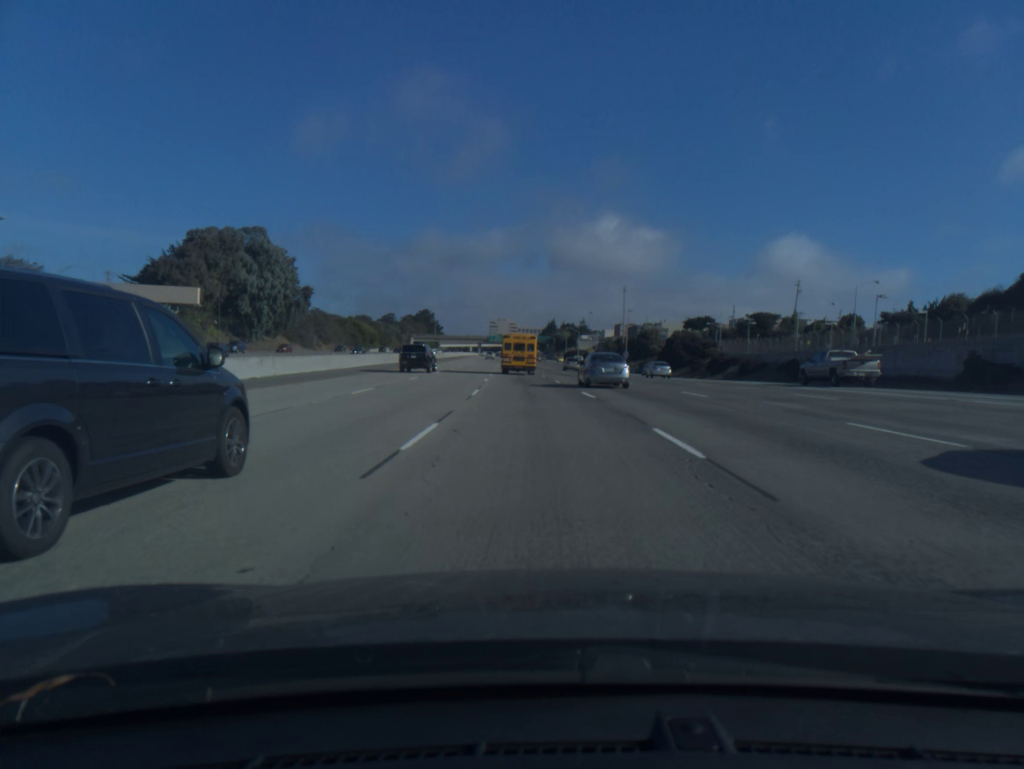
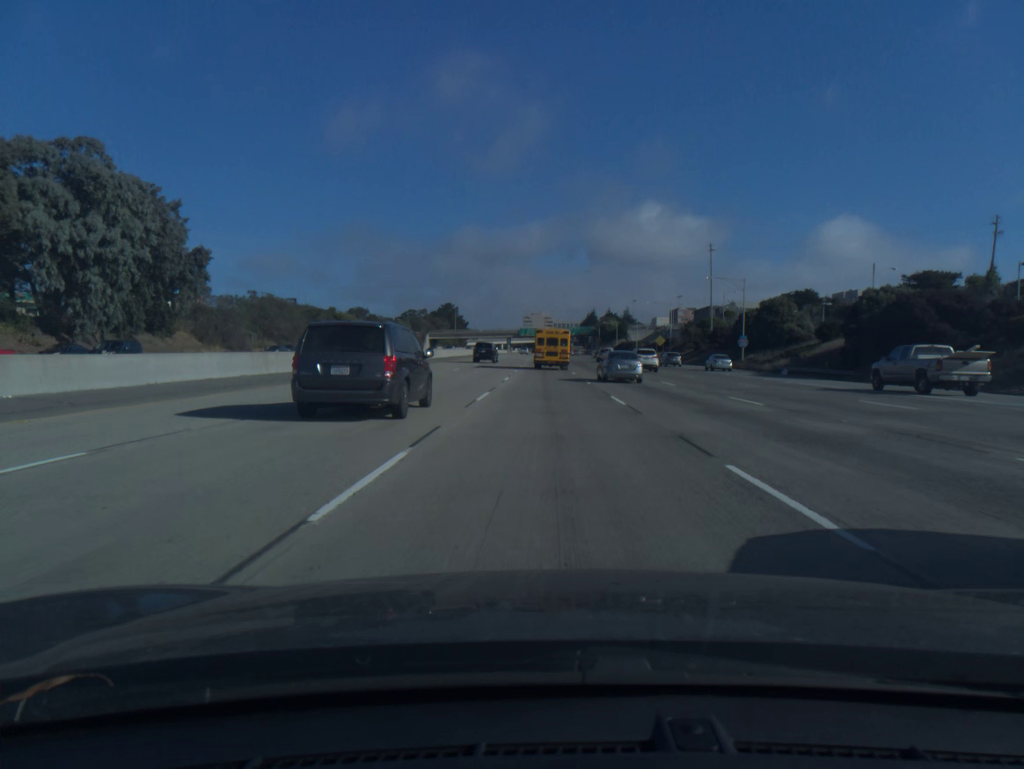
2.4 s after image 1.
(-2.0, +61.7) m; -3°
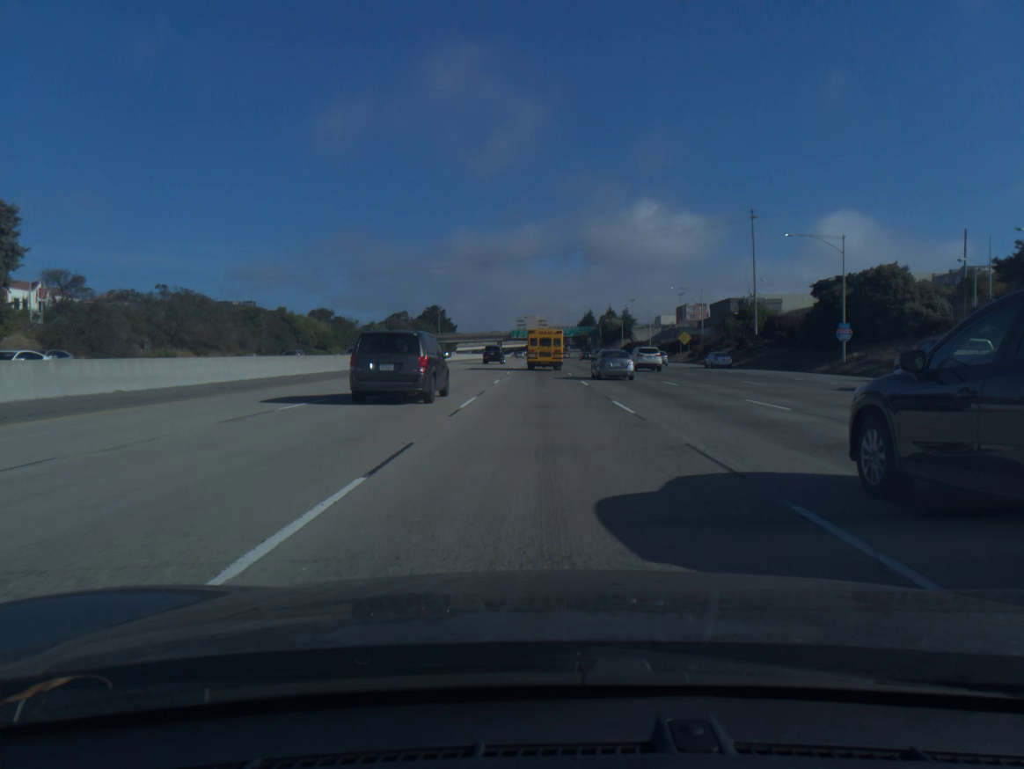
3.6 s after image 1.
(+0.1, +31.0) m; 0°
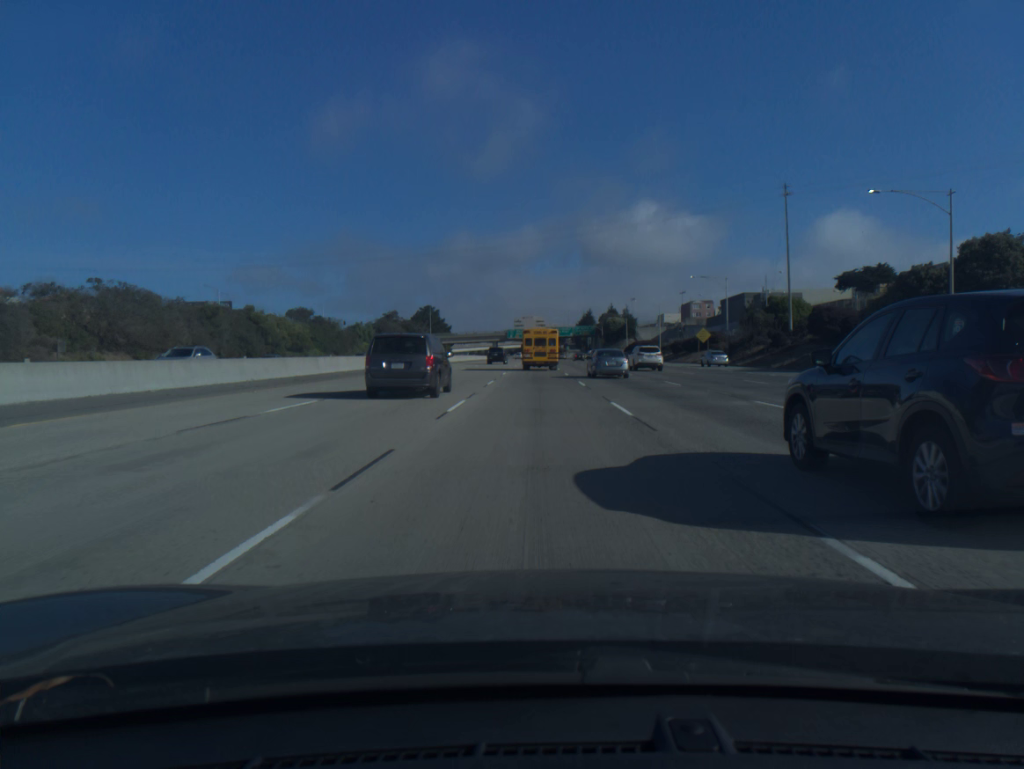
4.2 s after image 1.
(0.0, +15.4) m; 0°
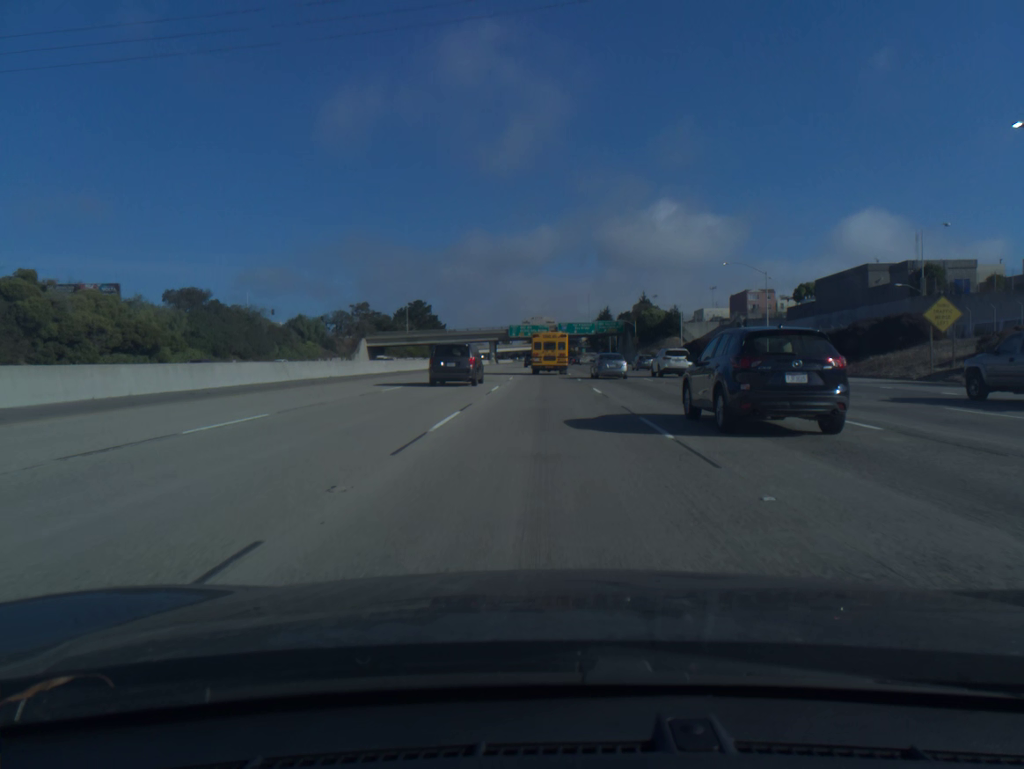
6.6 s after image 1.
(-0.4, +60.8) m; -1°
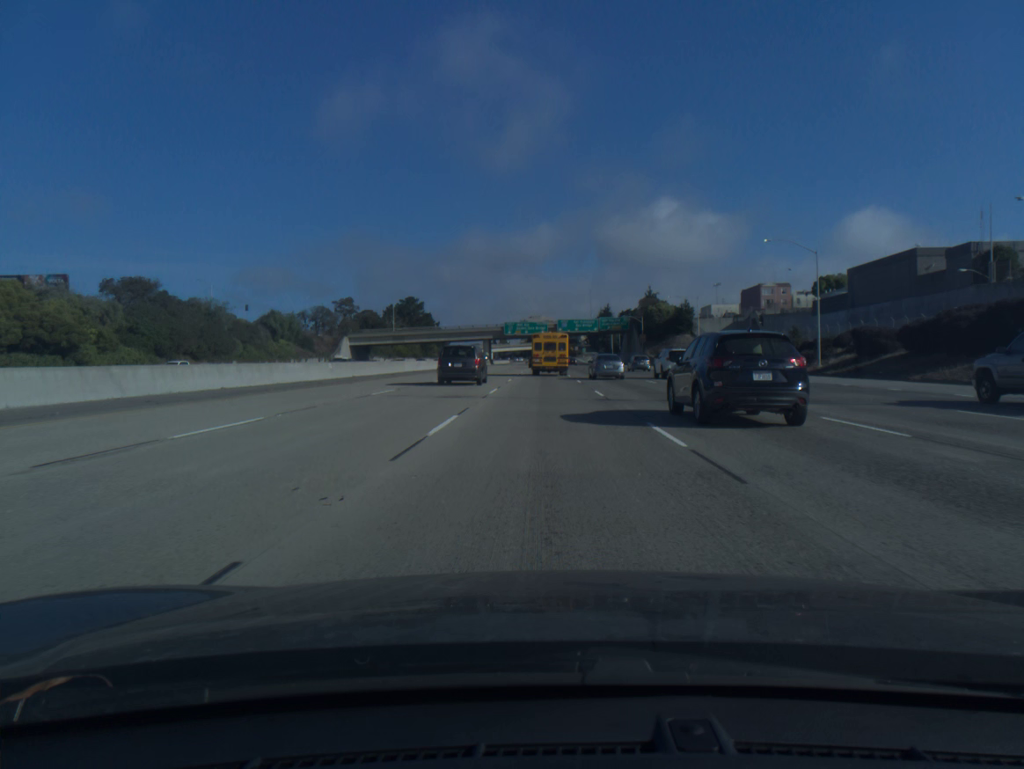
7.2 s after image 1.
(0.0, +15.1) m; 0°
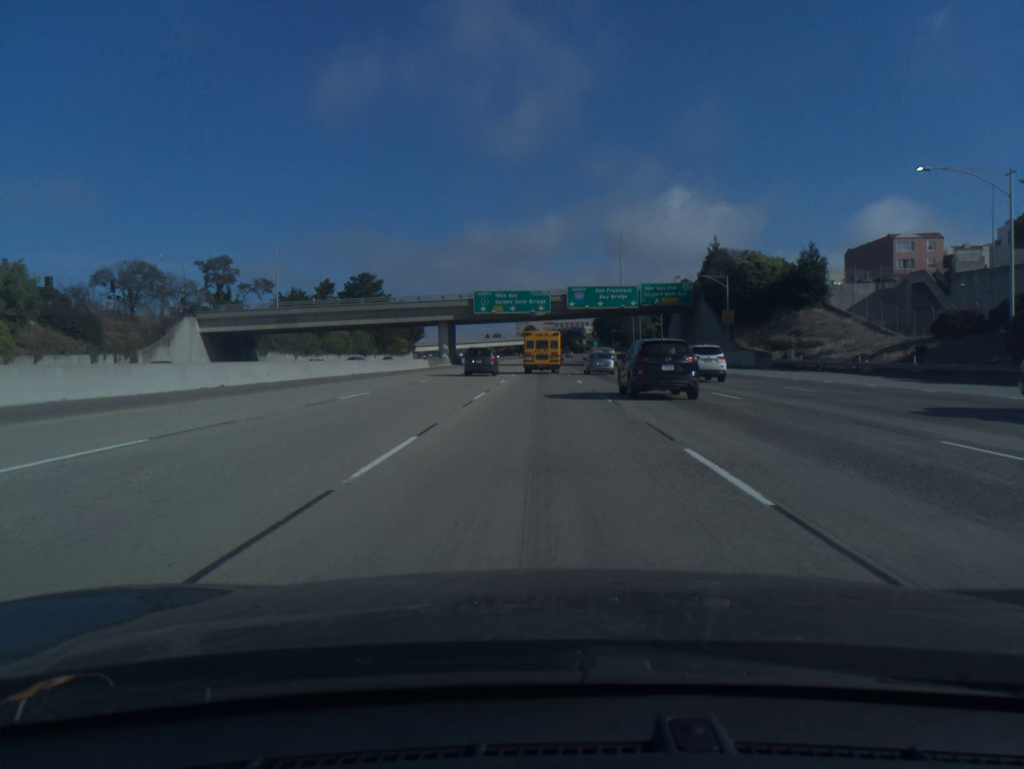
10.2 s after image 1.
(+0.2, +75.1) m; 0°
